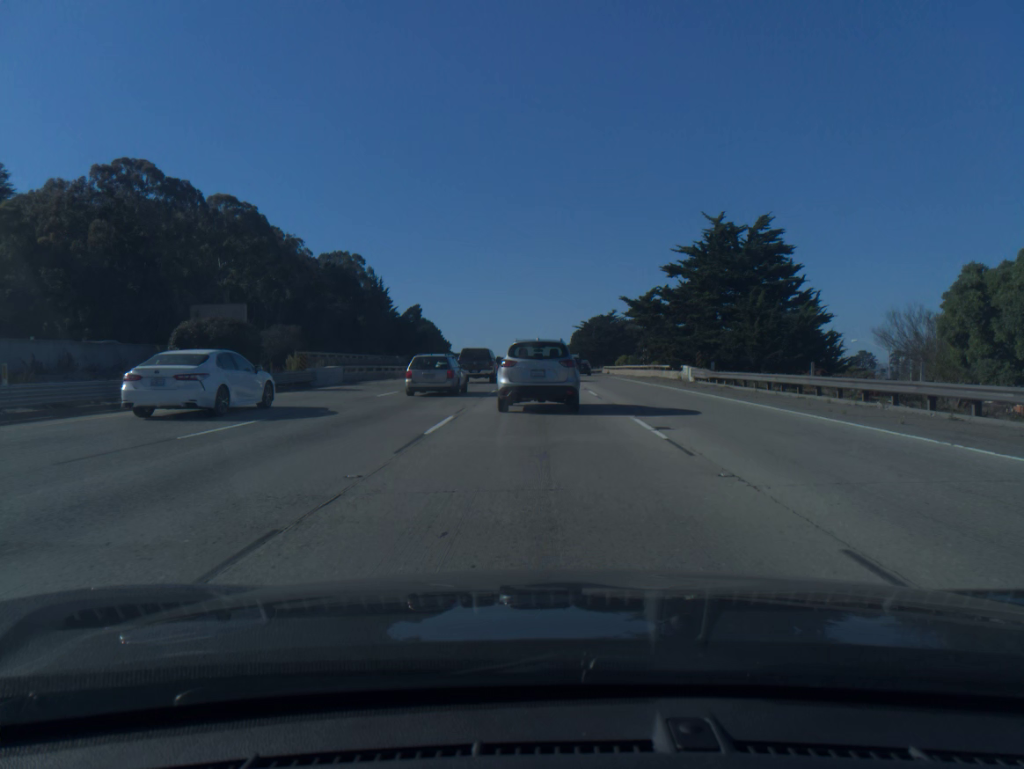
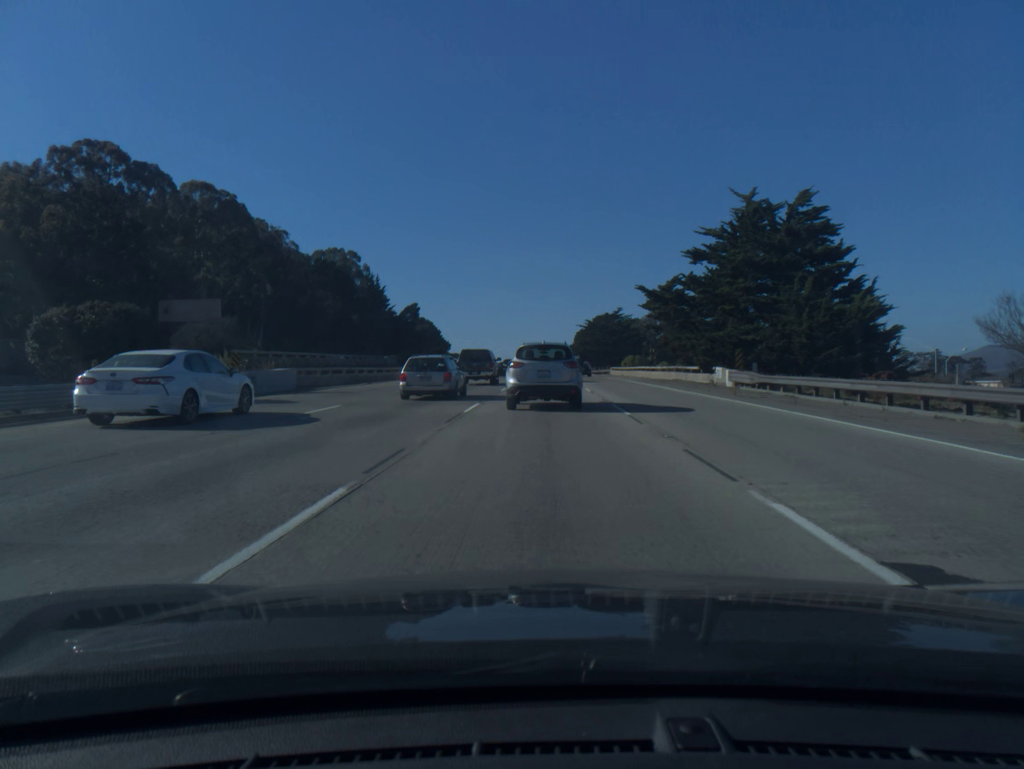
(0.0, +9.0) m; 0°
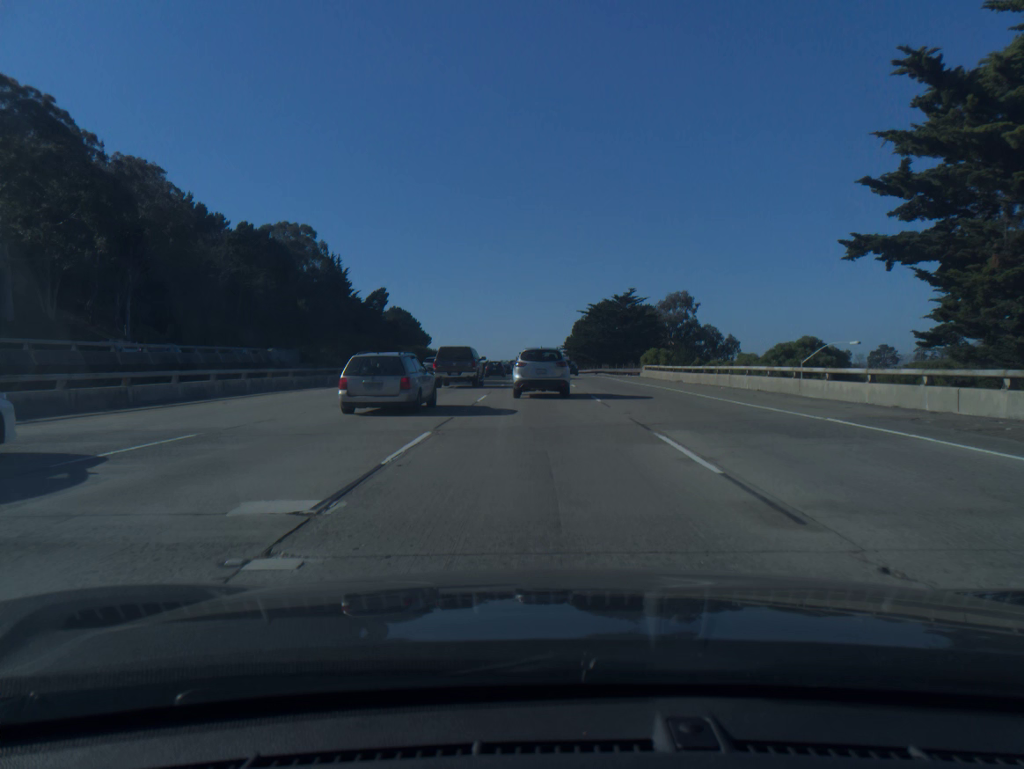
(+0.2, +38.3) m; +1°
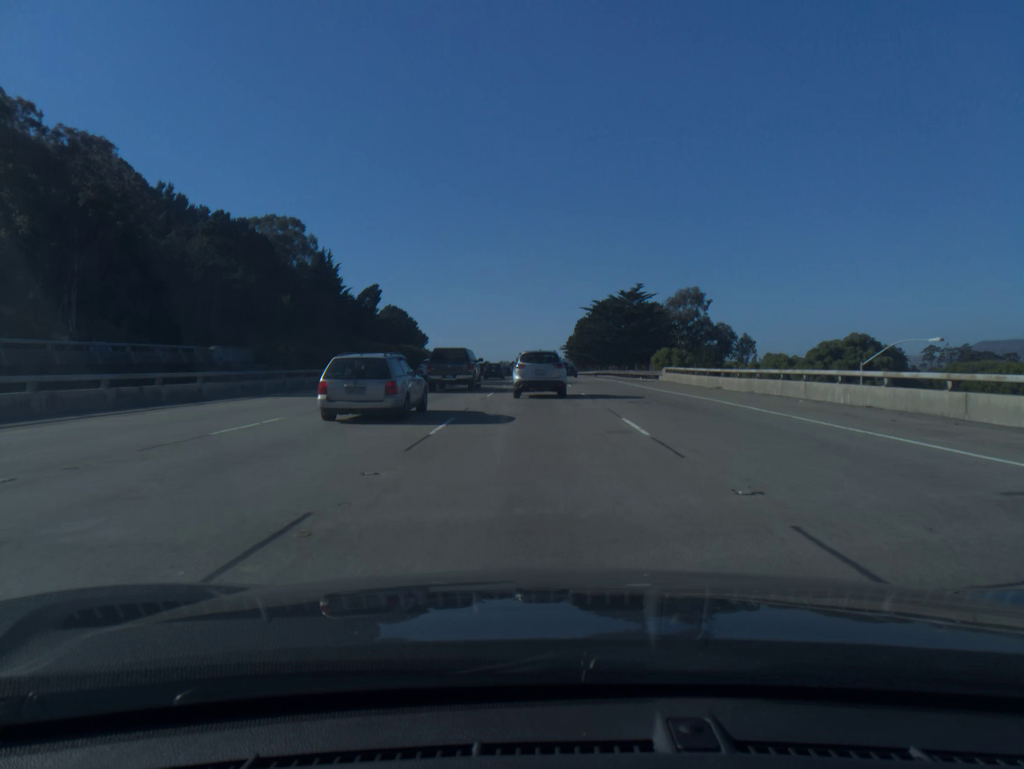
(0.0, +10.2) m; 0°
